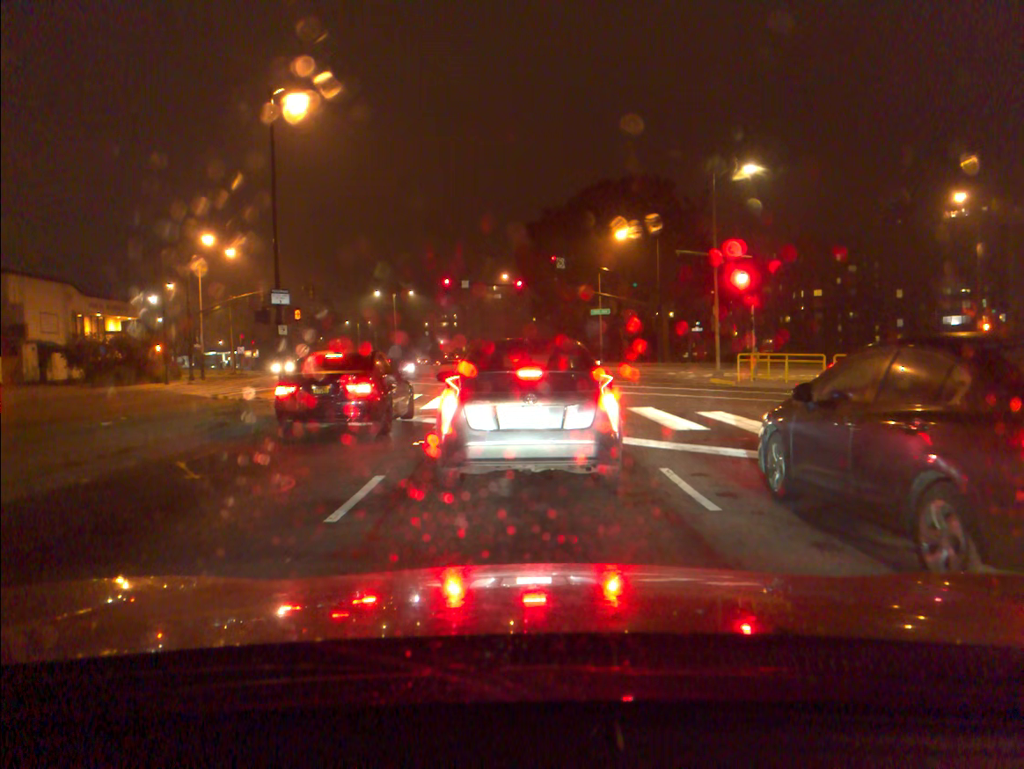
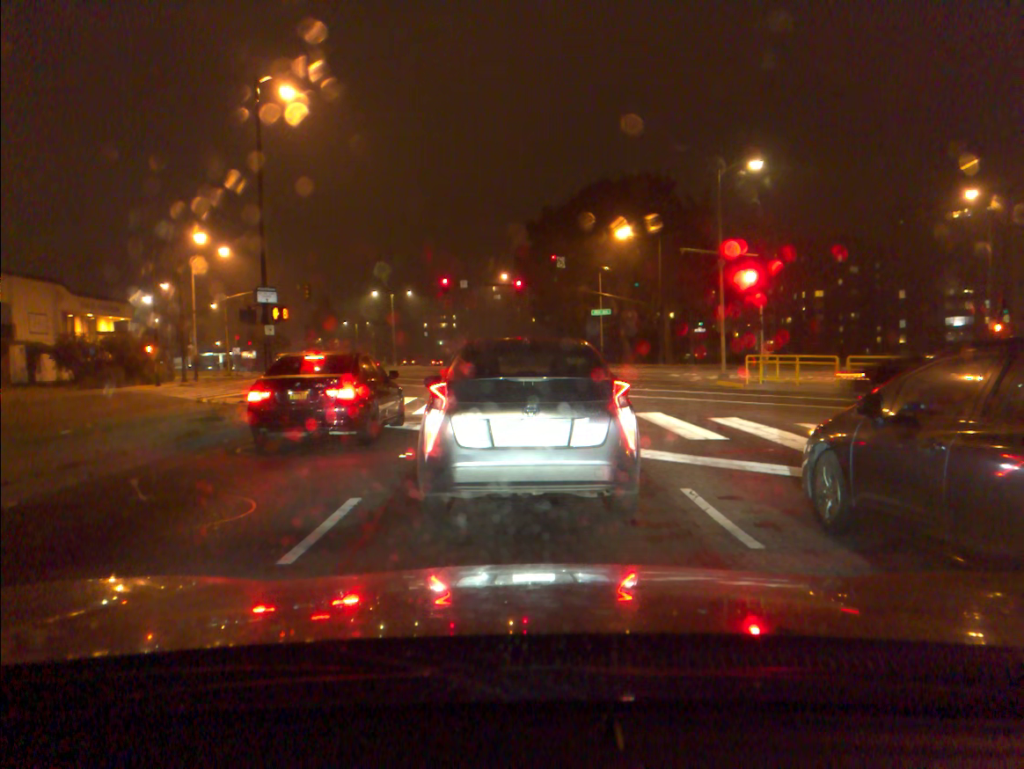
(0.0, +1.2) m; 0°
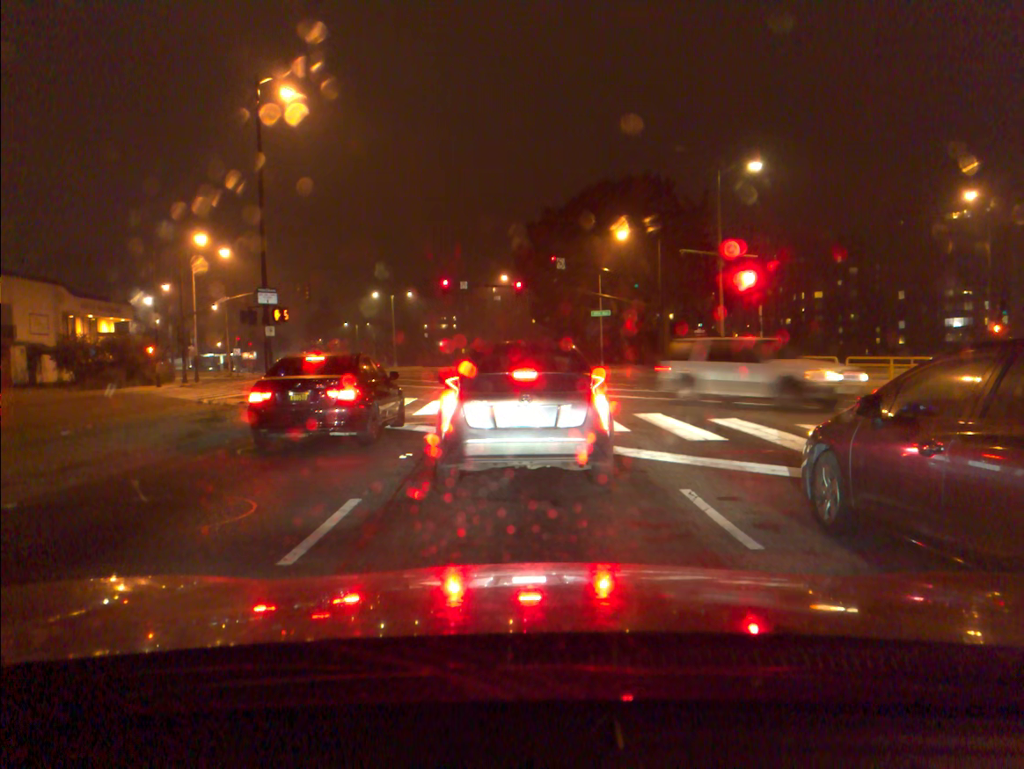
(0.0, 0.0) m; 0°
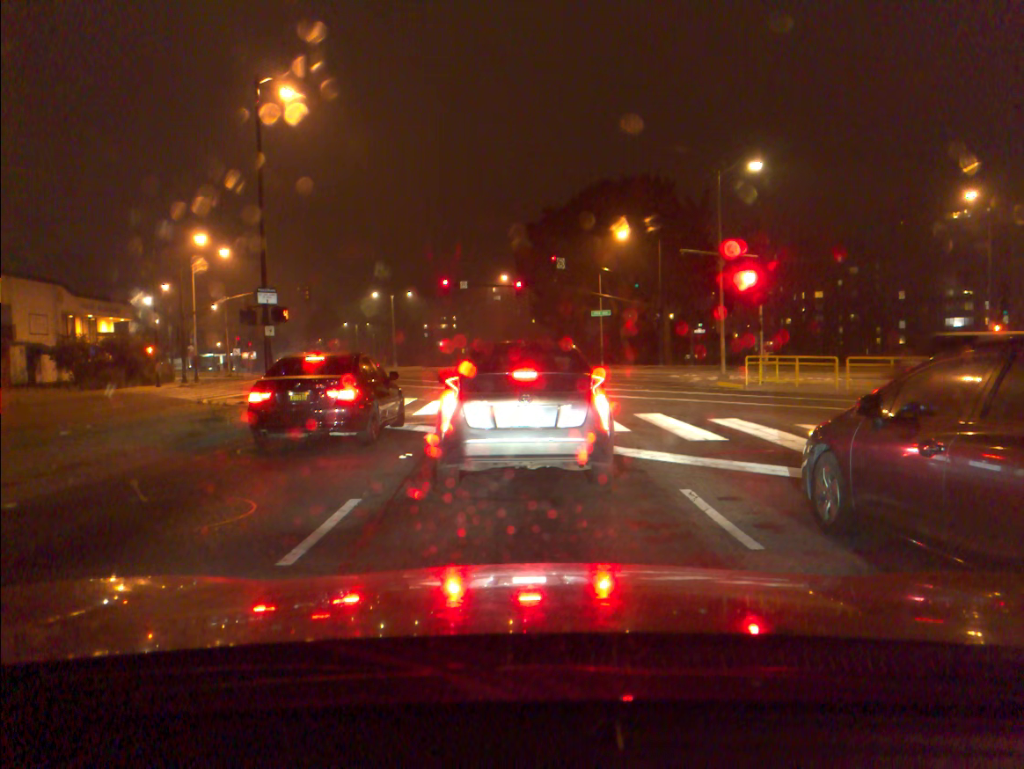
(0.0, 0.0) m; 0°
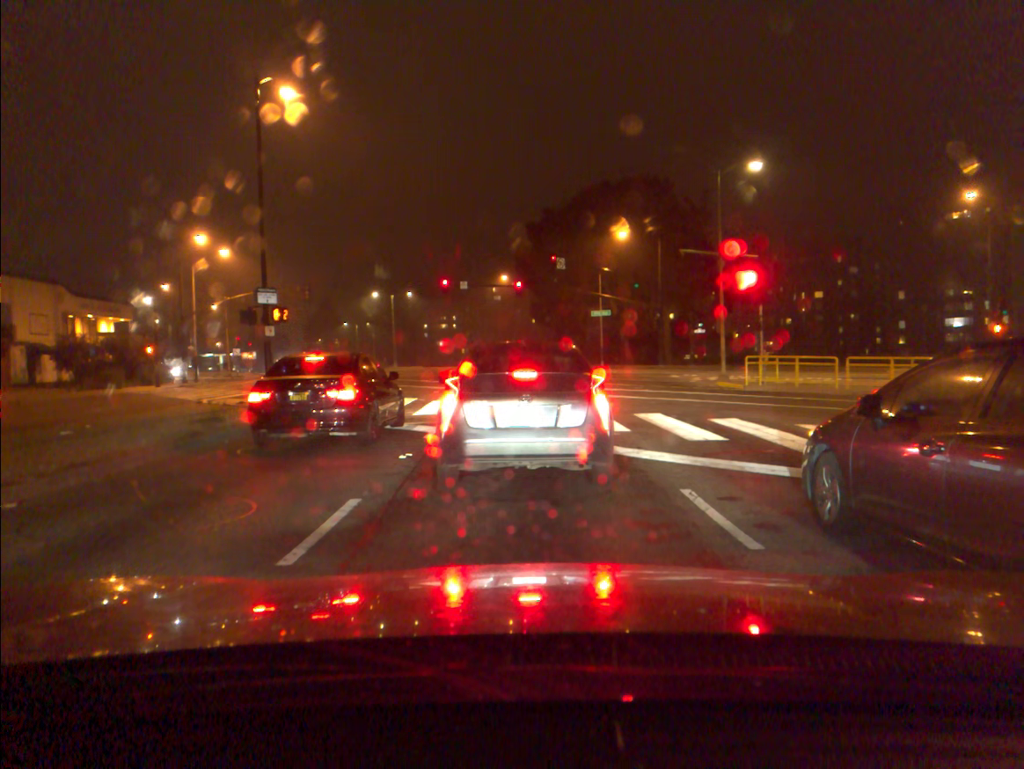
(0.0, 0.0) m; 0°
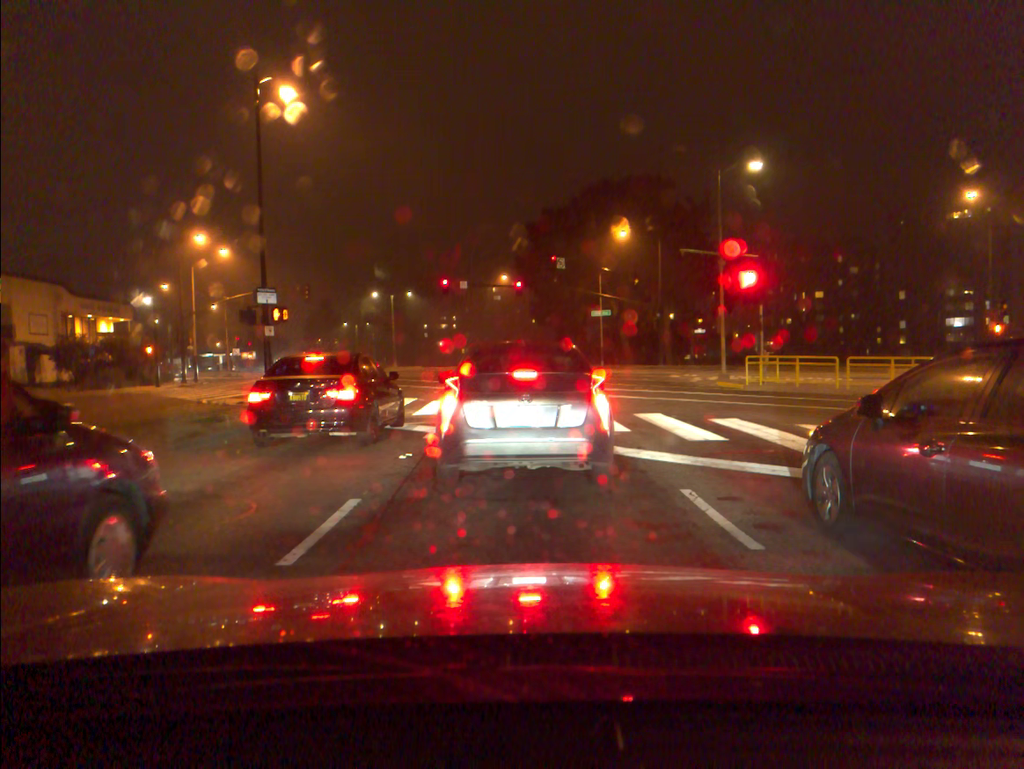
(0.0, 0.0) m; 0°
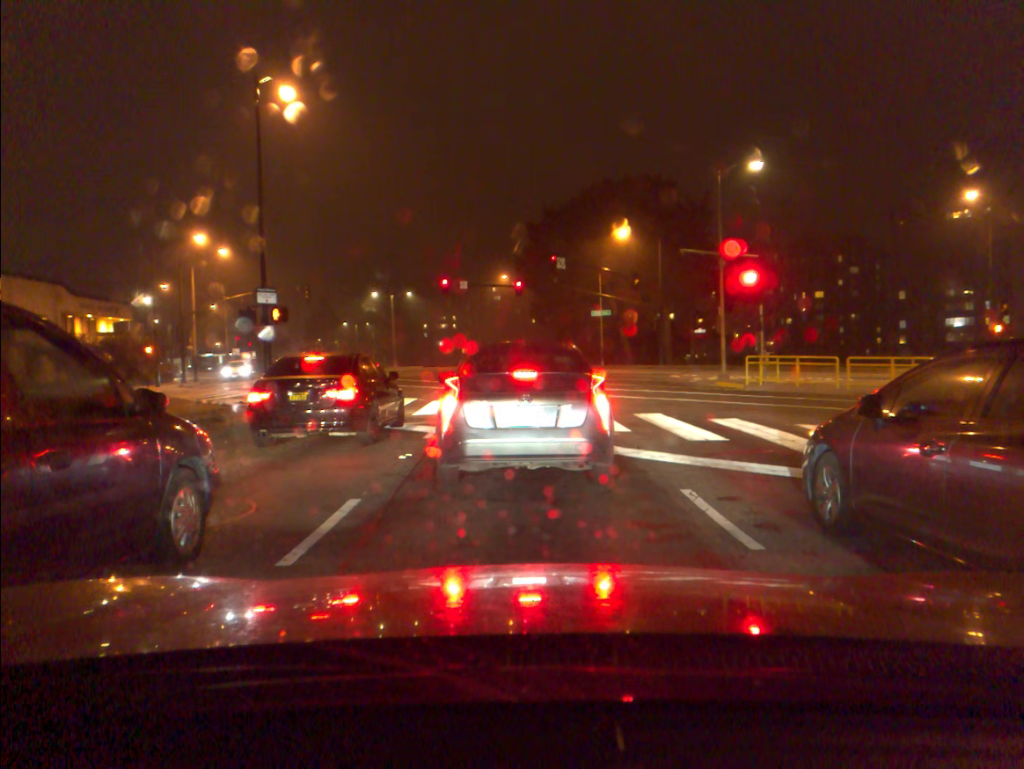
(0.0, 0.0) m; 0°
